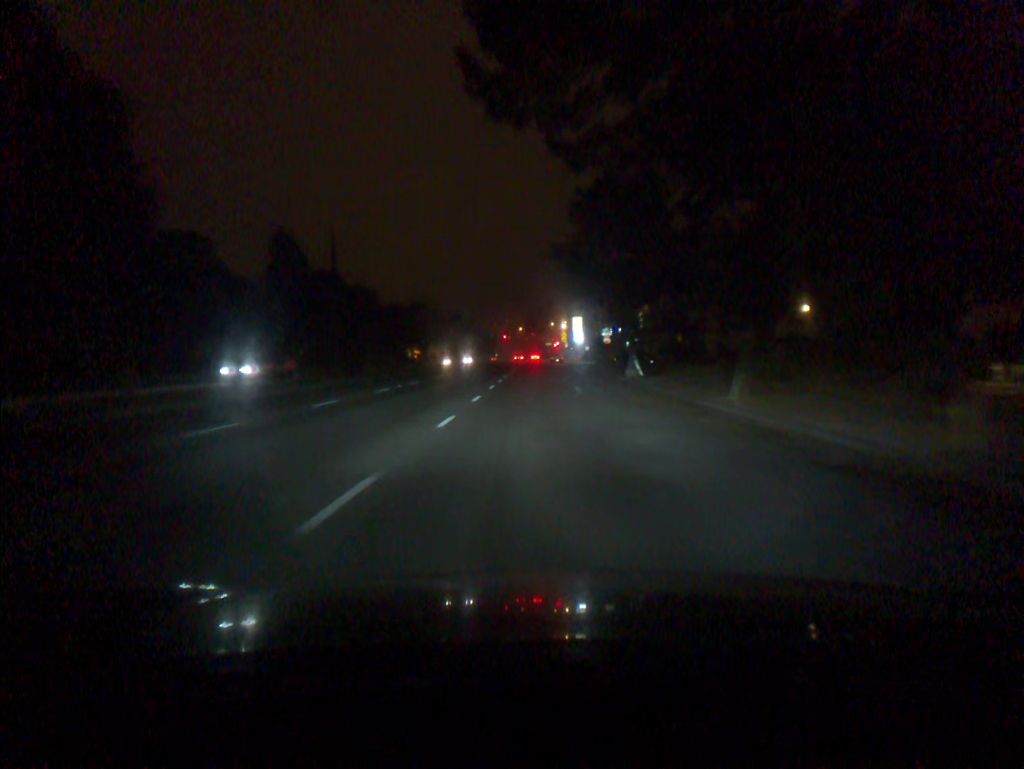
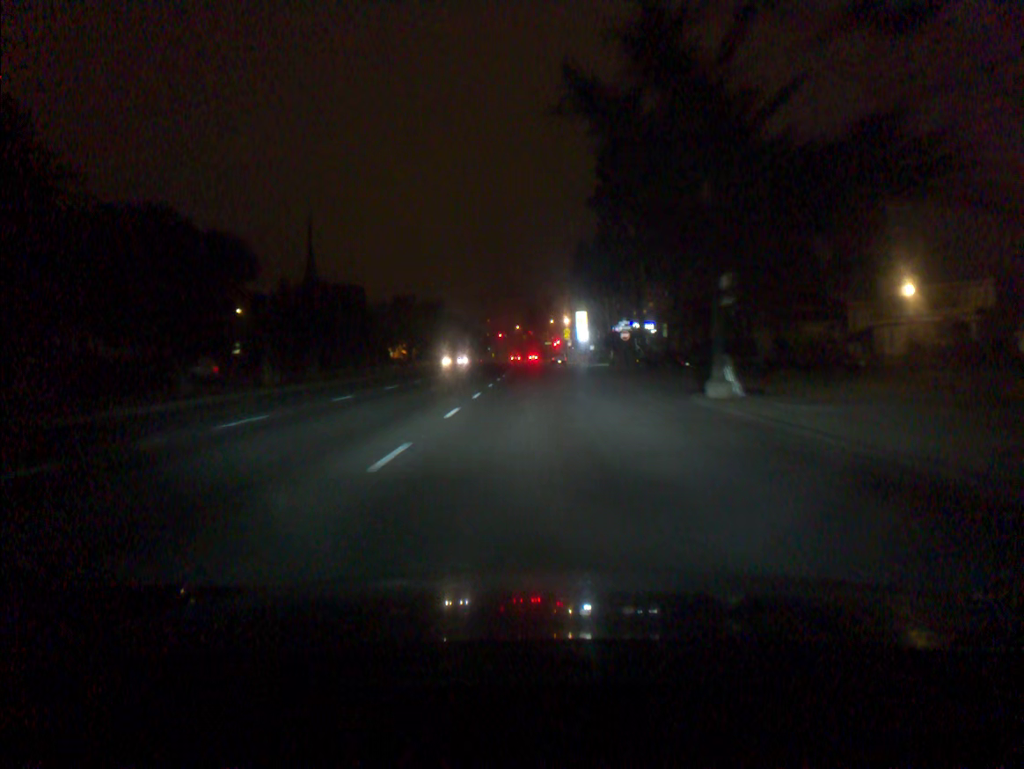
(0.0, +19.3) m; 0°
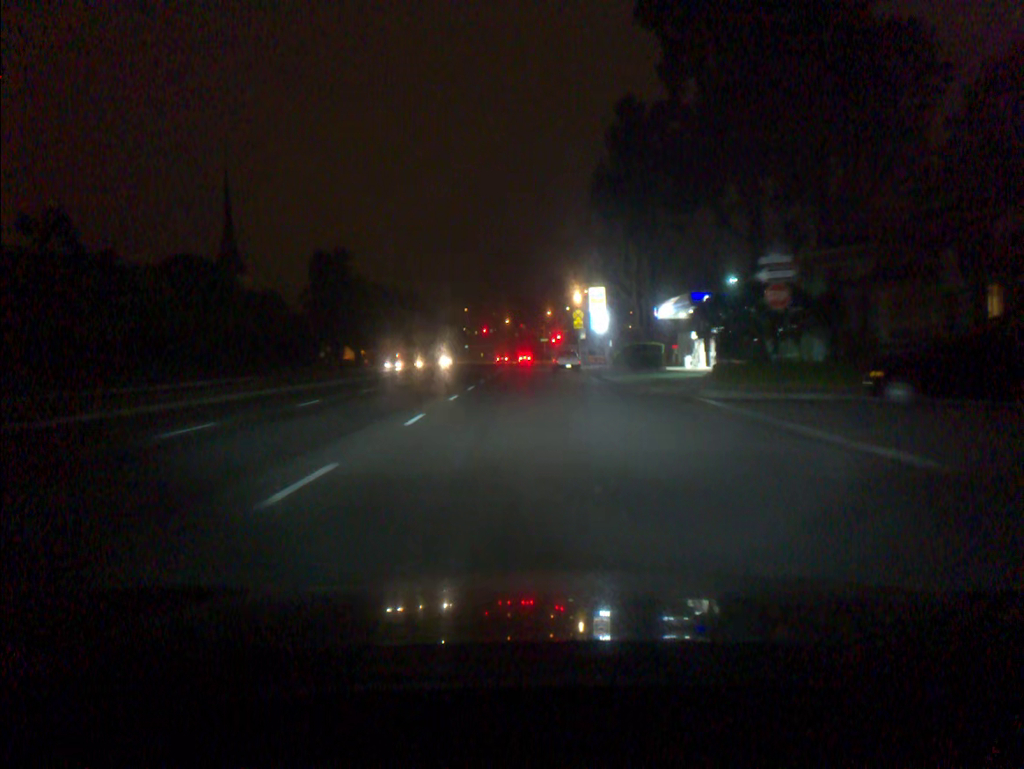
(+0.1, +44.4) m; 0°
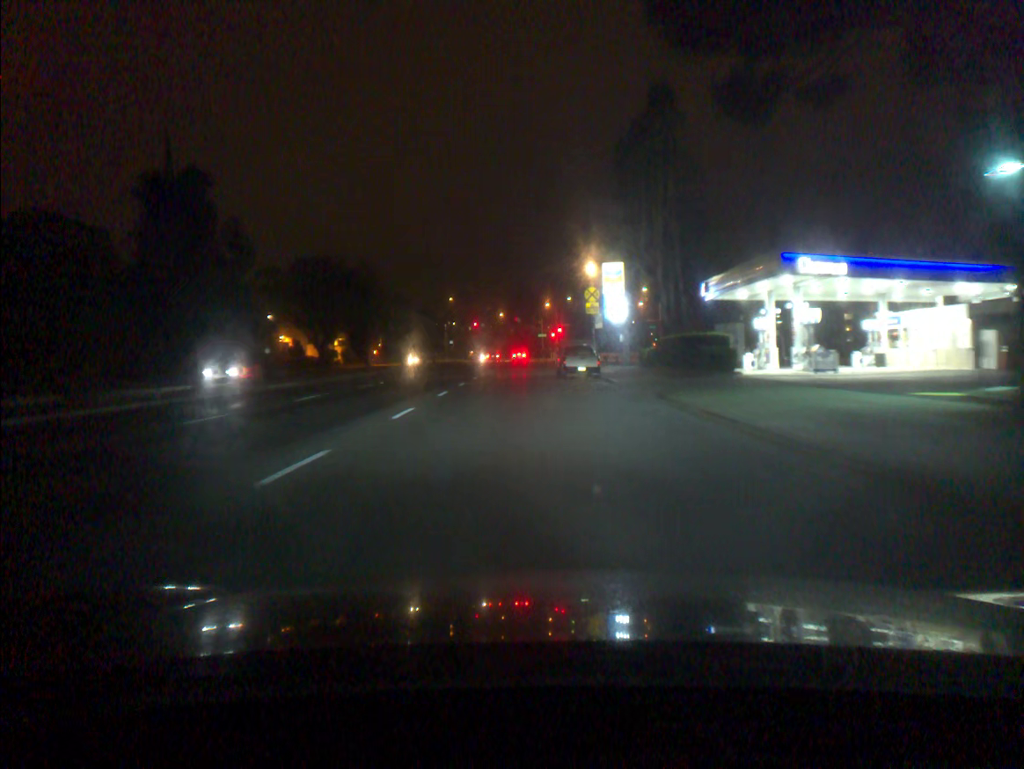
(0.0, +20.5) m; 0°
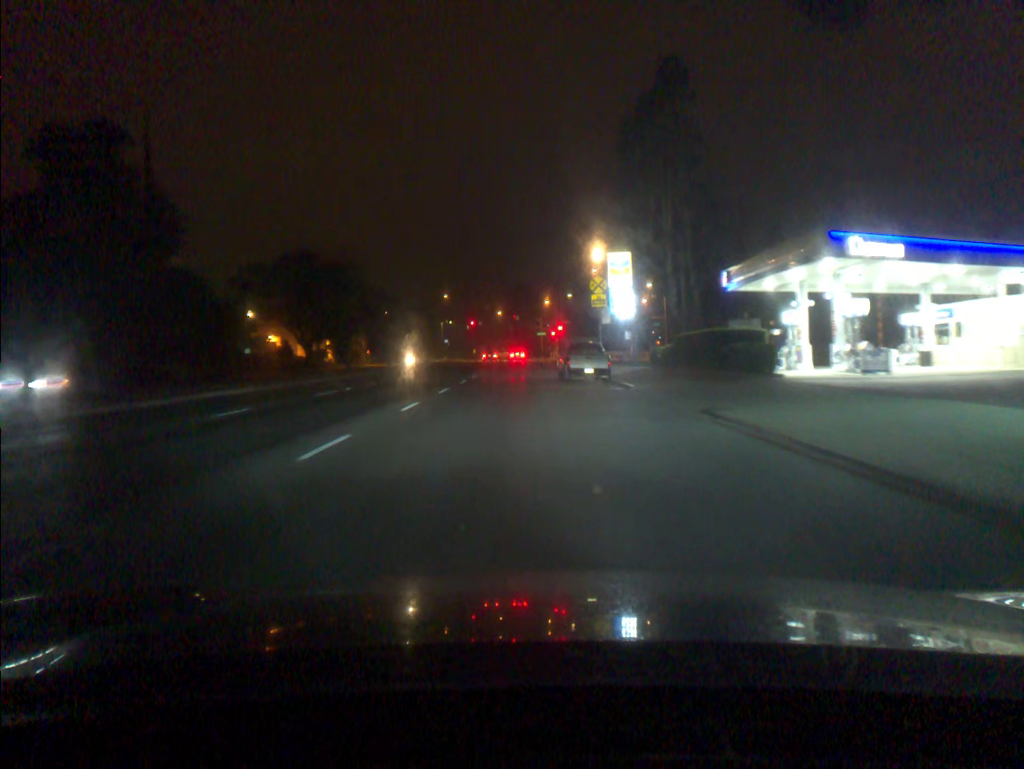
(0.0, +5.7) m; 0°
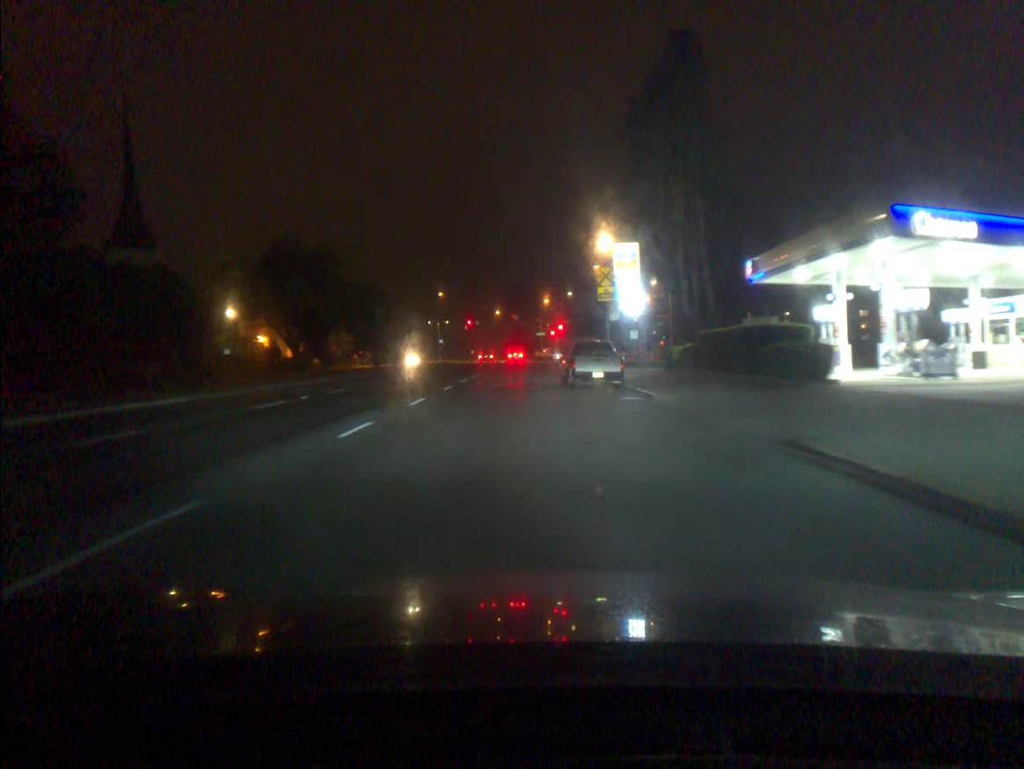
(0.0, +5.0) m; 0°
